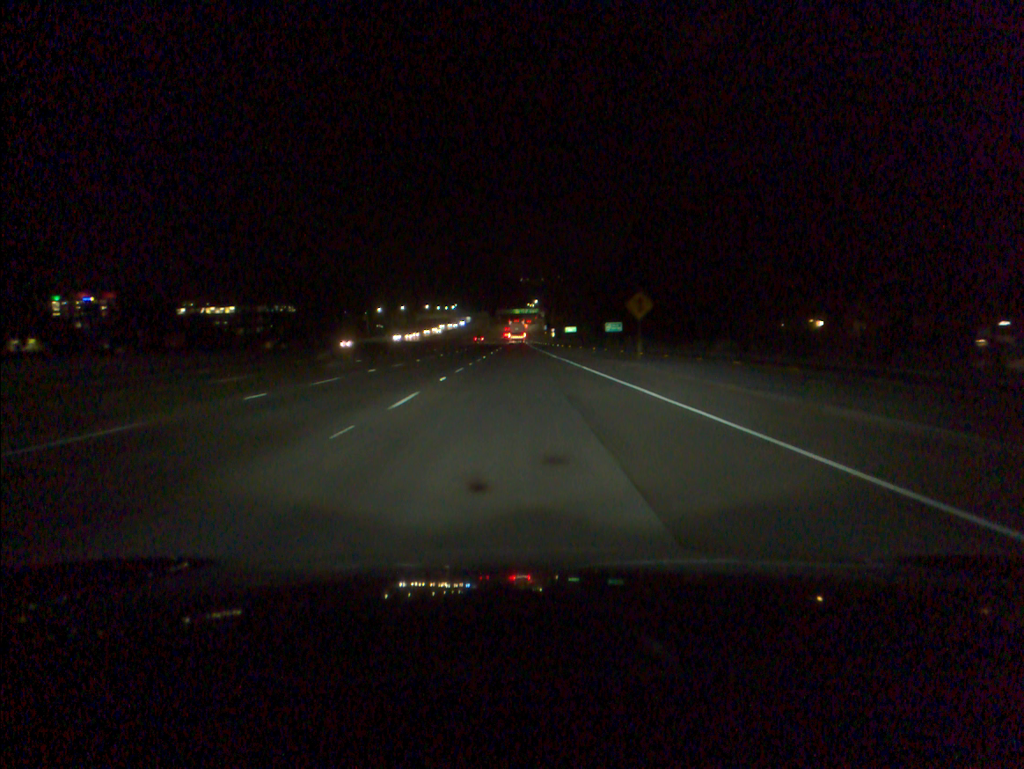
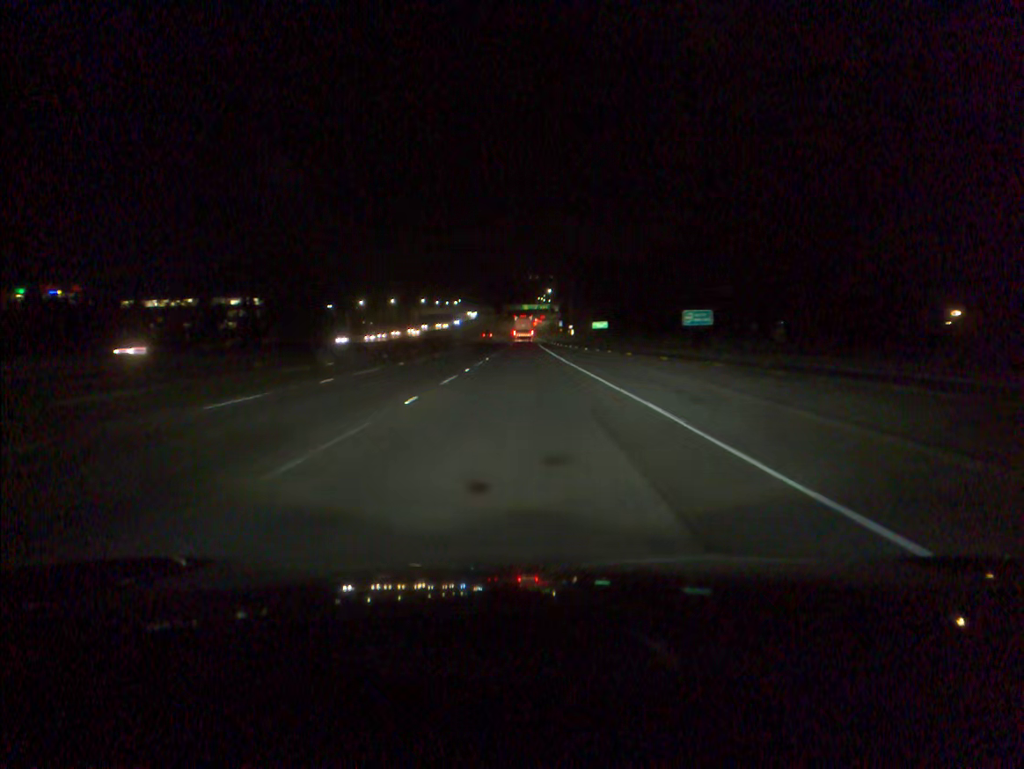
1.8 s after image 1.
(-0.3, +52.7) m; -1°
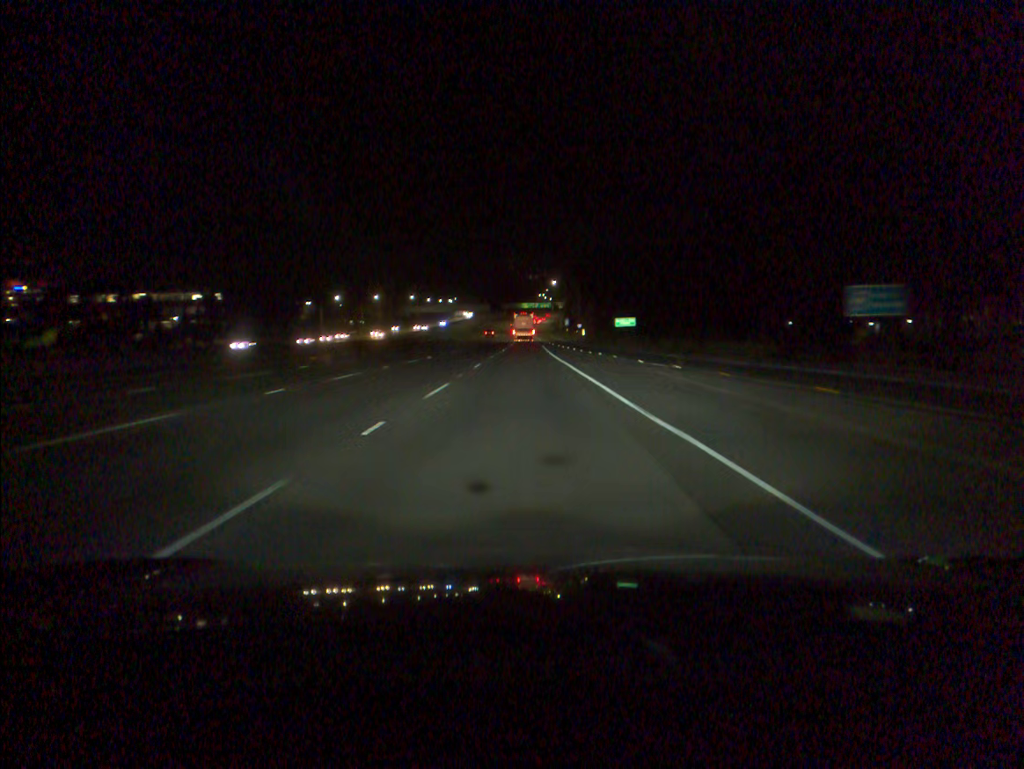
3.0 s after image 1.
(0.0, +34.3) m; 0°
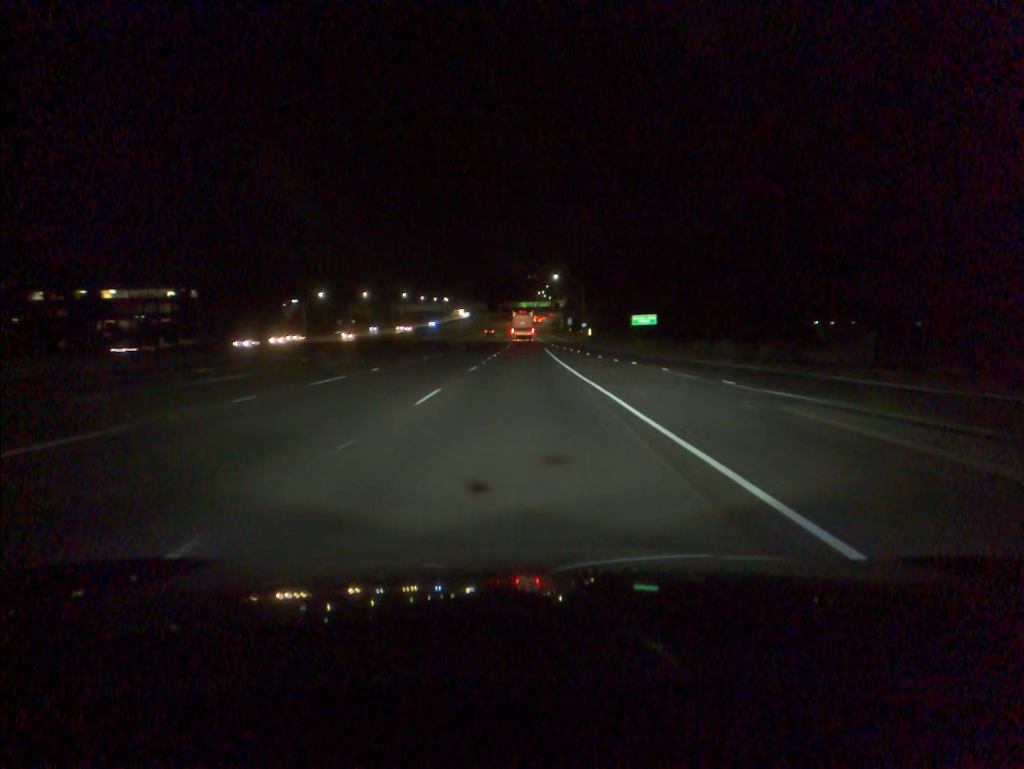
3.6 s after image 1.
(0.0, +16.8) m; 0°
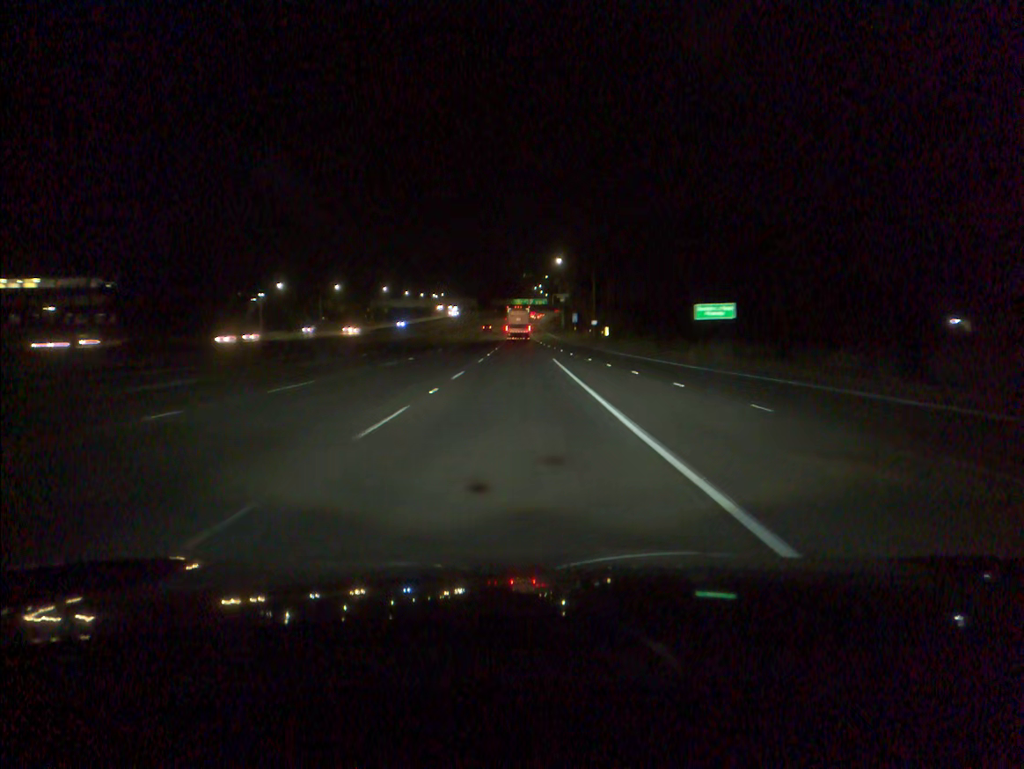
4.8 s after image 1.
(+0.1, +32.8) m; 0°
